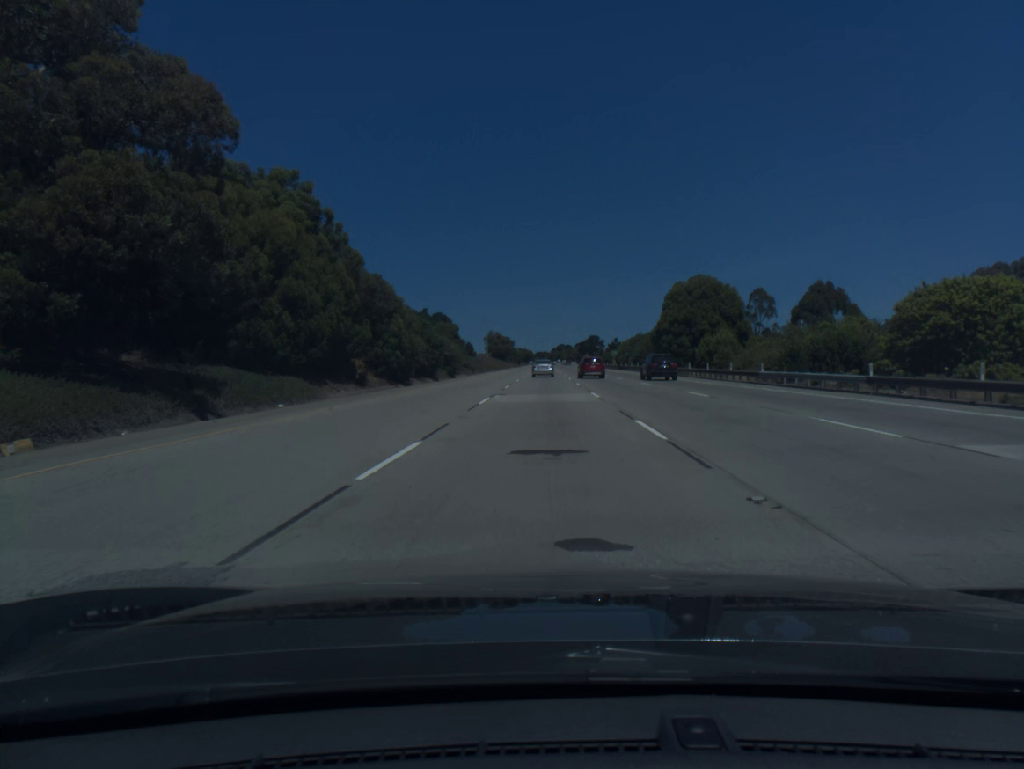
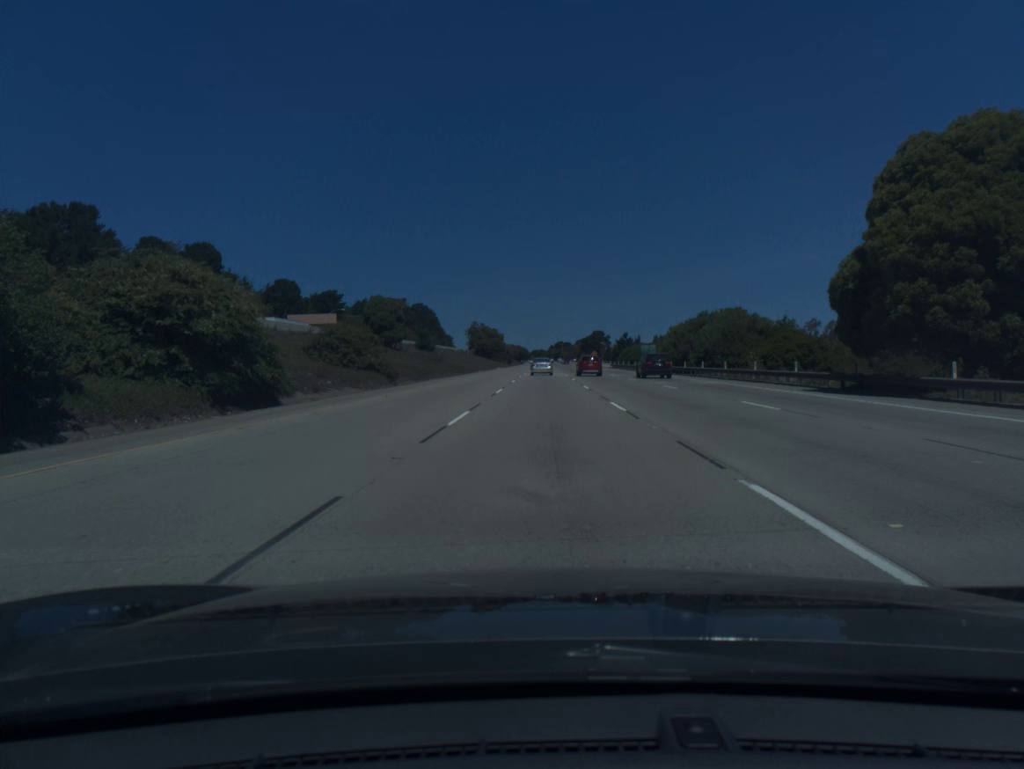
(+0.1, +51.8) m; 0°
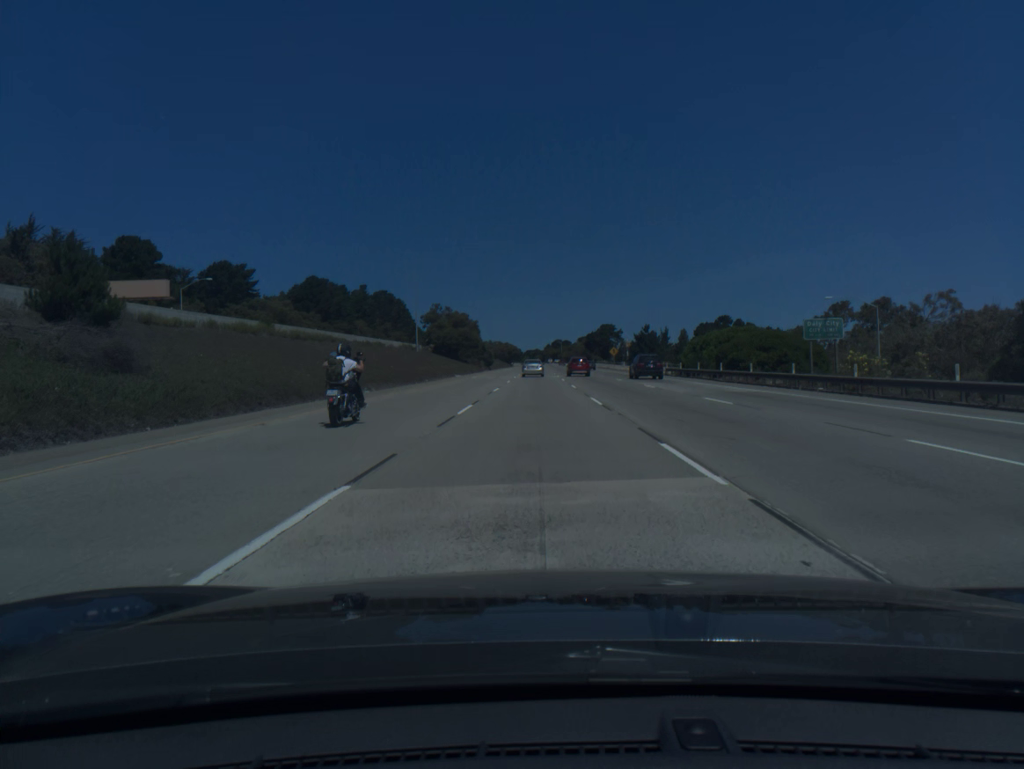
(+0.2, +69.3) m; 0°
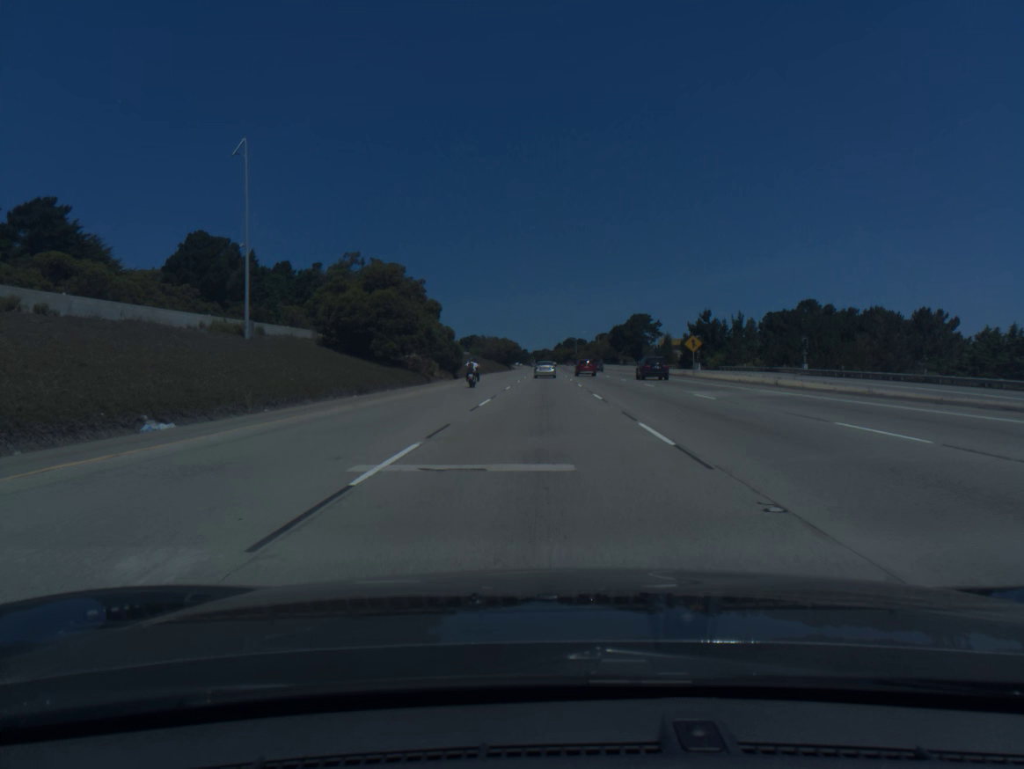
(-0.3, +69.3) m; 0°
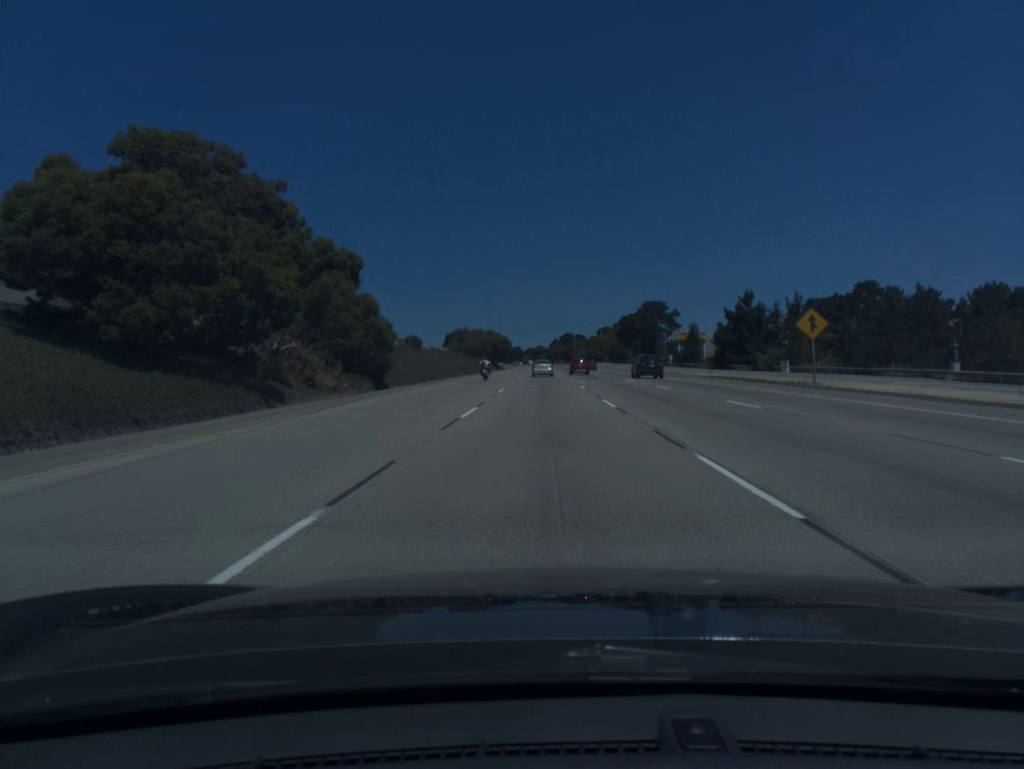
(0.0, +34.7) m; 0°
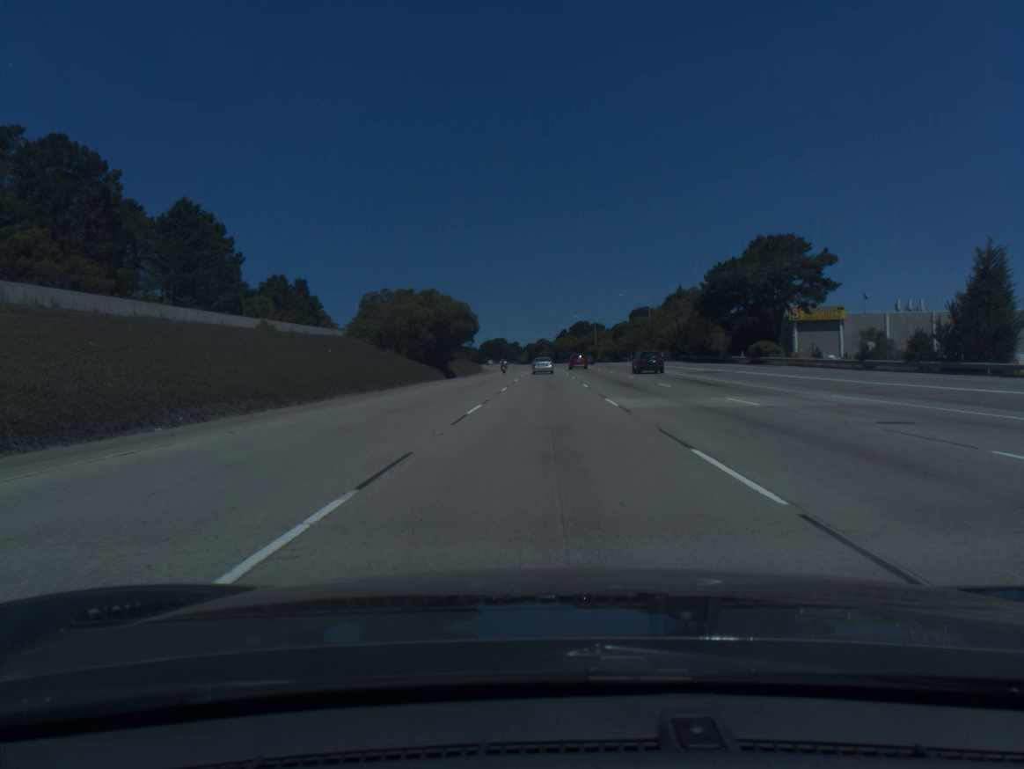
(+0.2, +87.1) m; 0°
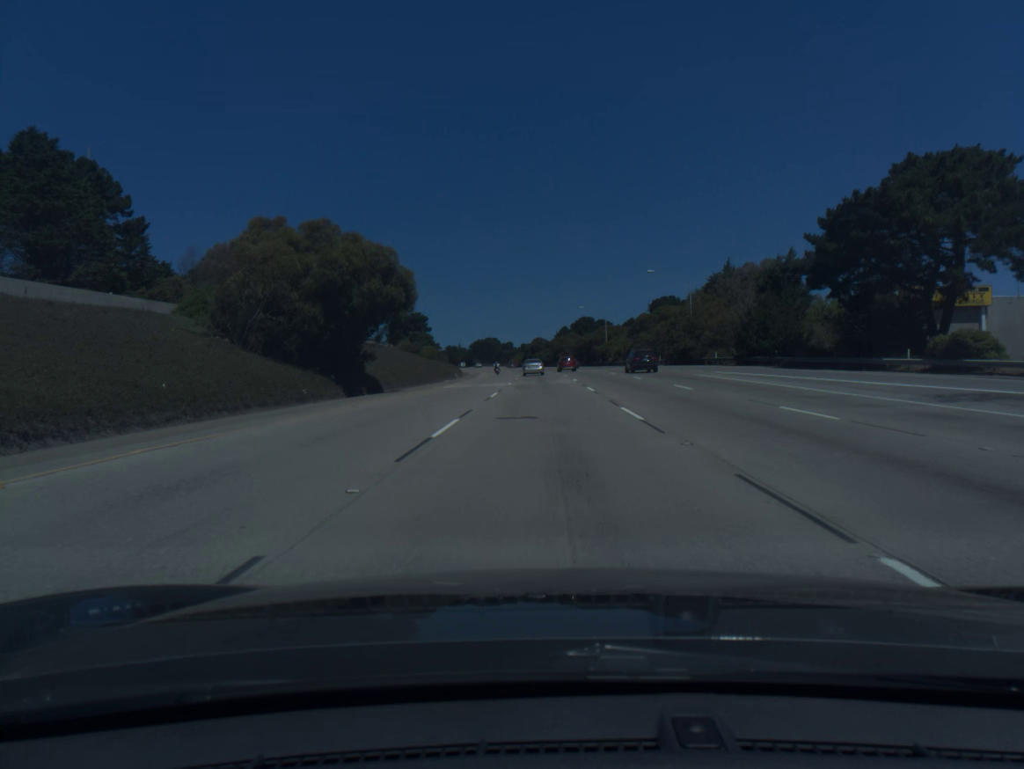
(+0.1, +34.8) m; 0°
